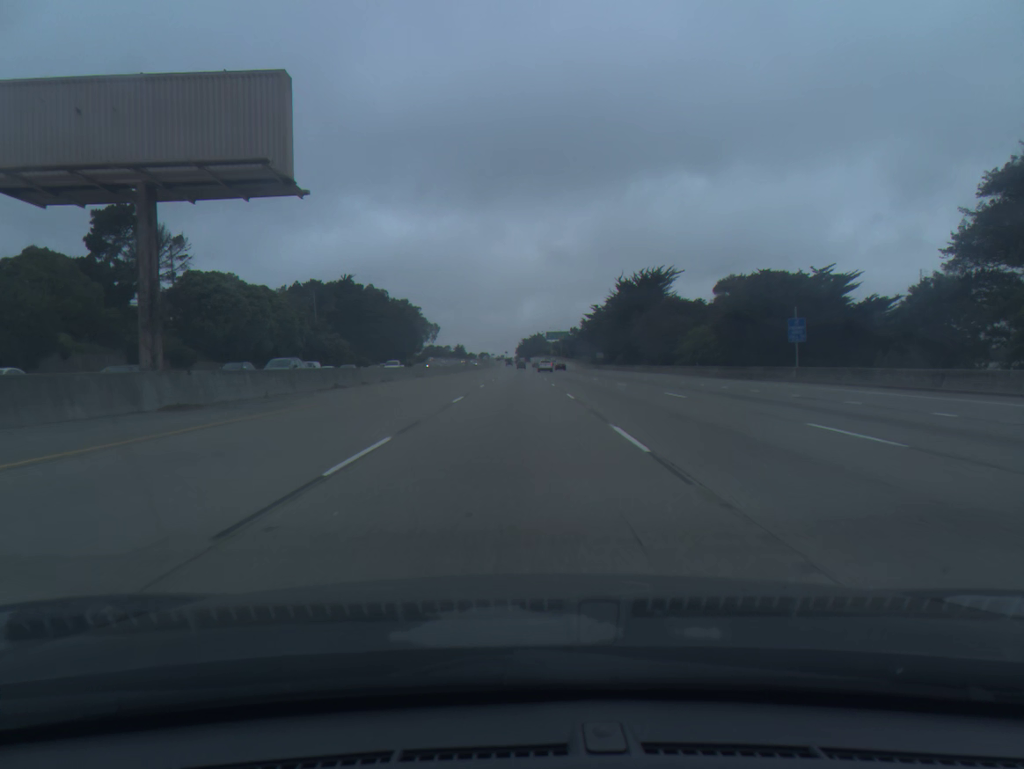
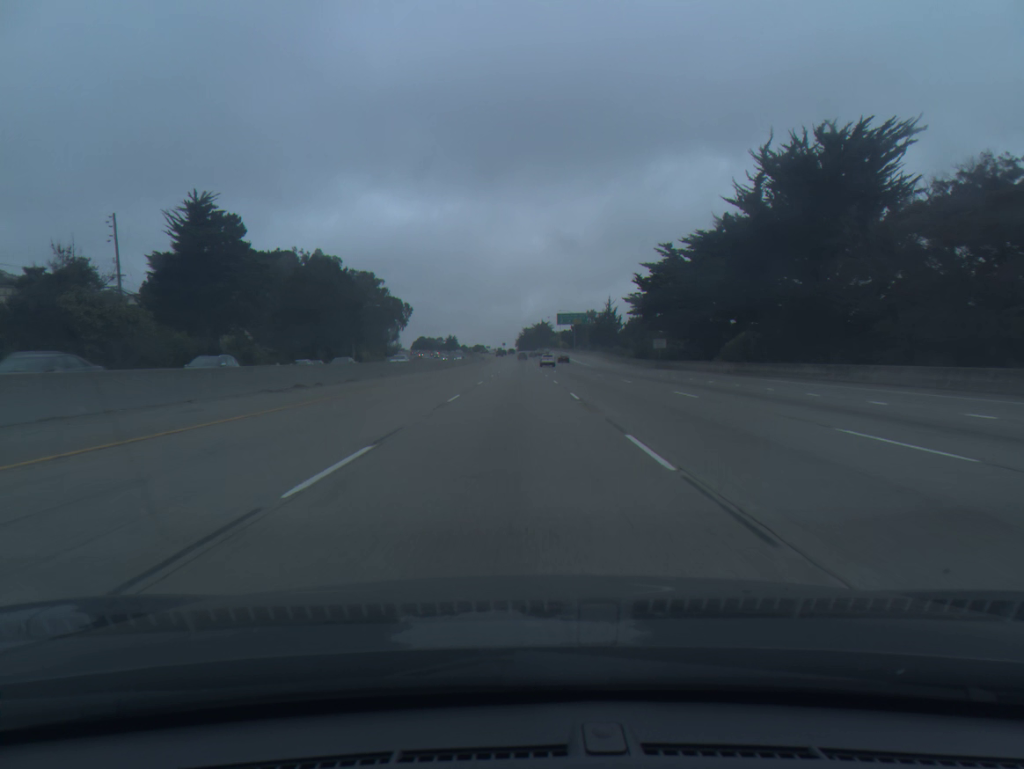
(+0.3, +74.5) m; 0°
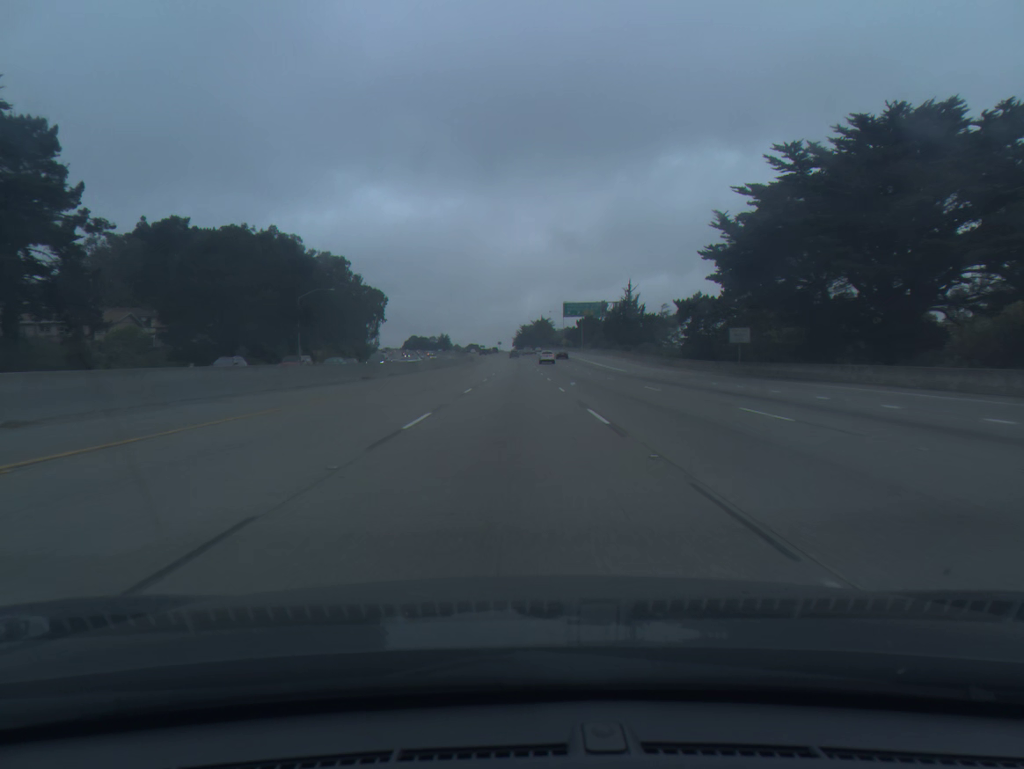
(+0.1, +37.3) m; 0°
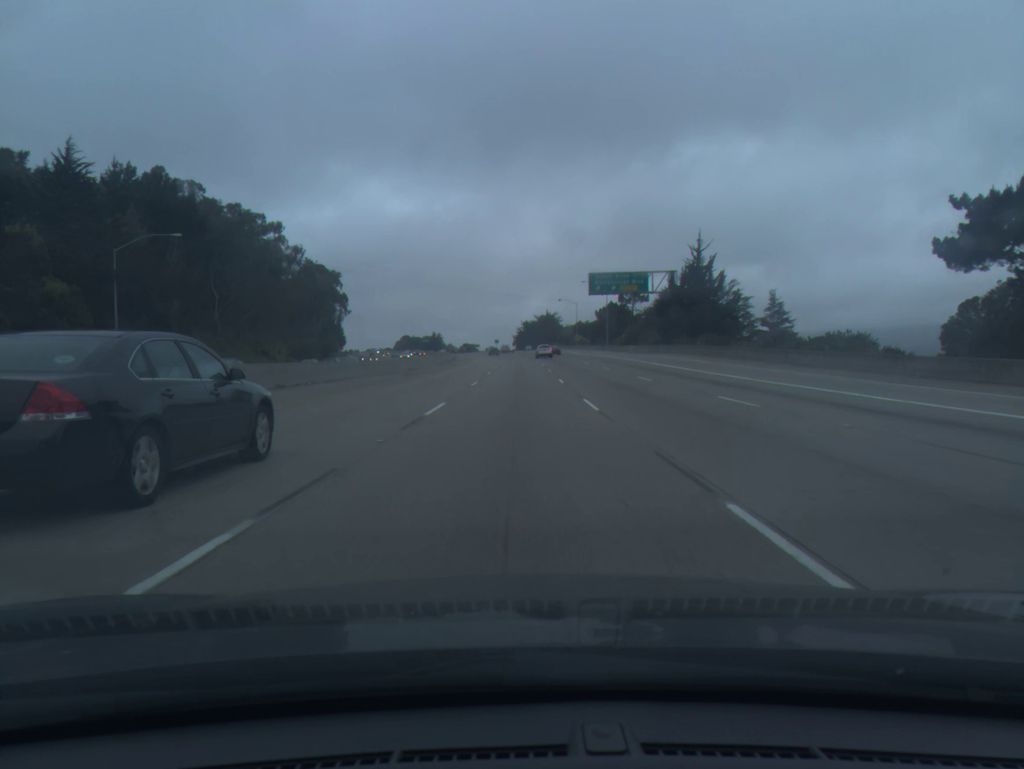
(0.0, +56.0) m; 0°
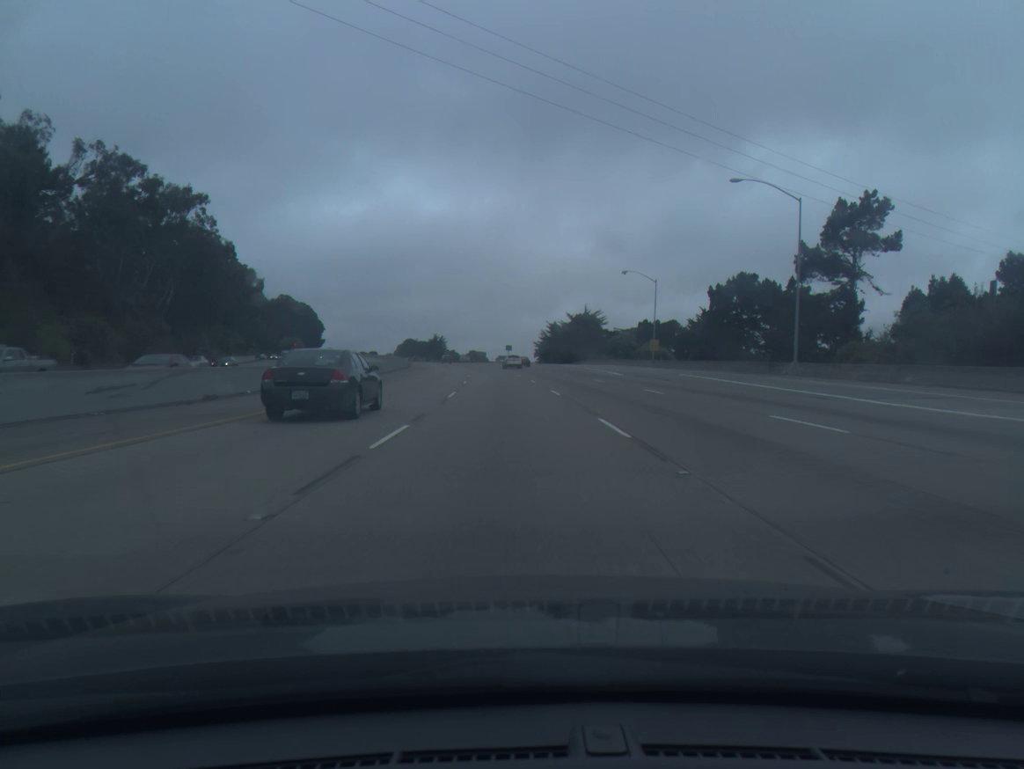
(-0.5, +92.9) m; -2°
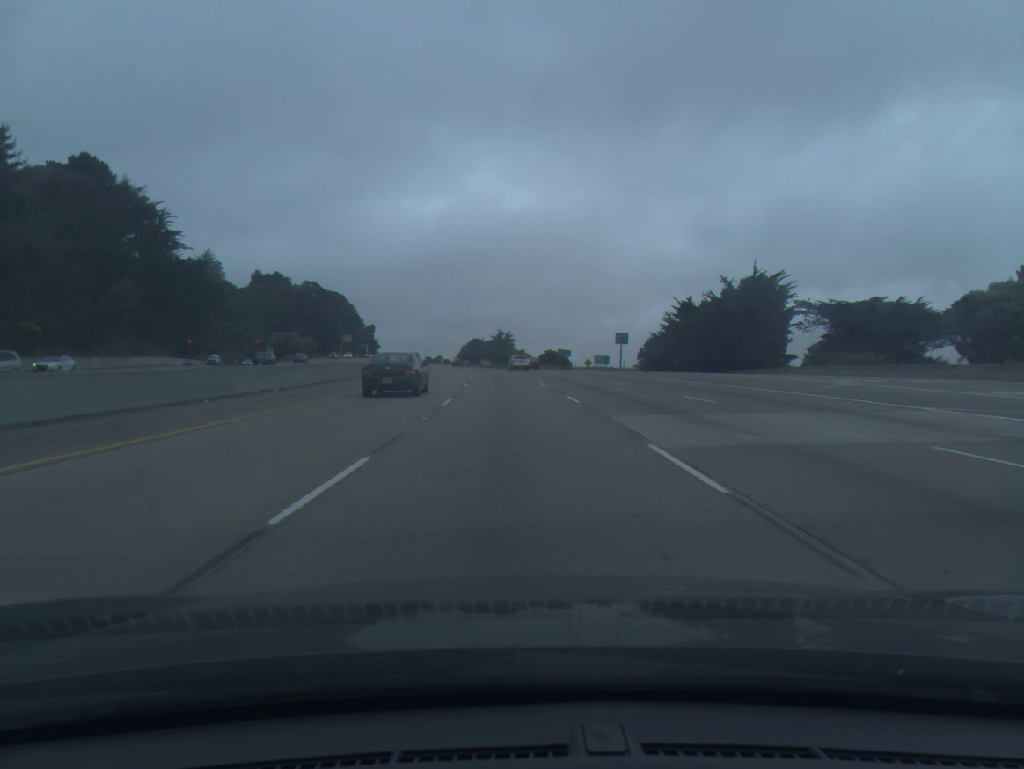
(-4.8, +92.6) m; -6°
